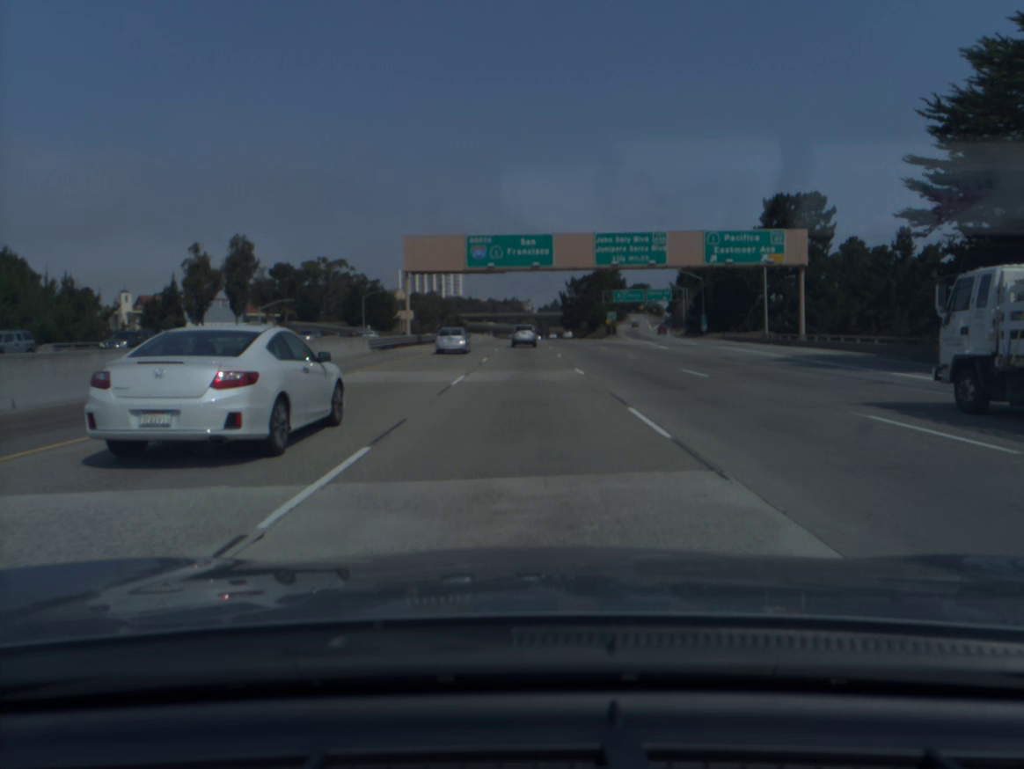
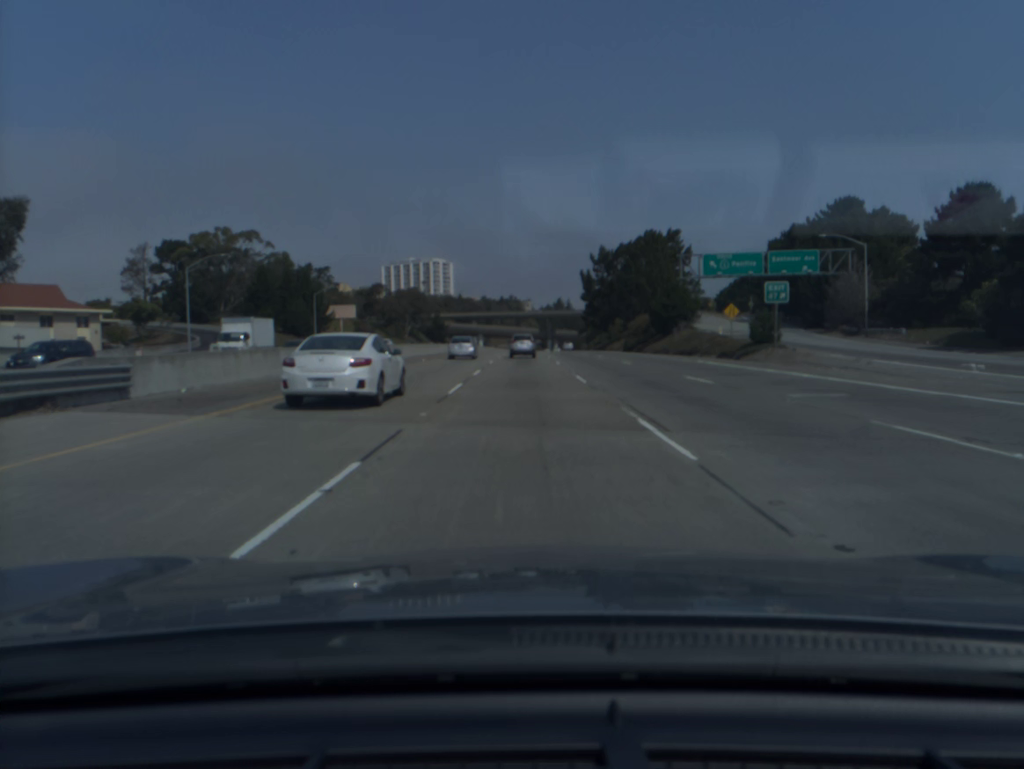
(0.0, +88.9) m; 0°
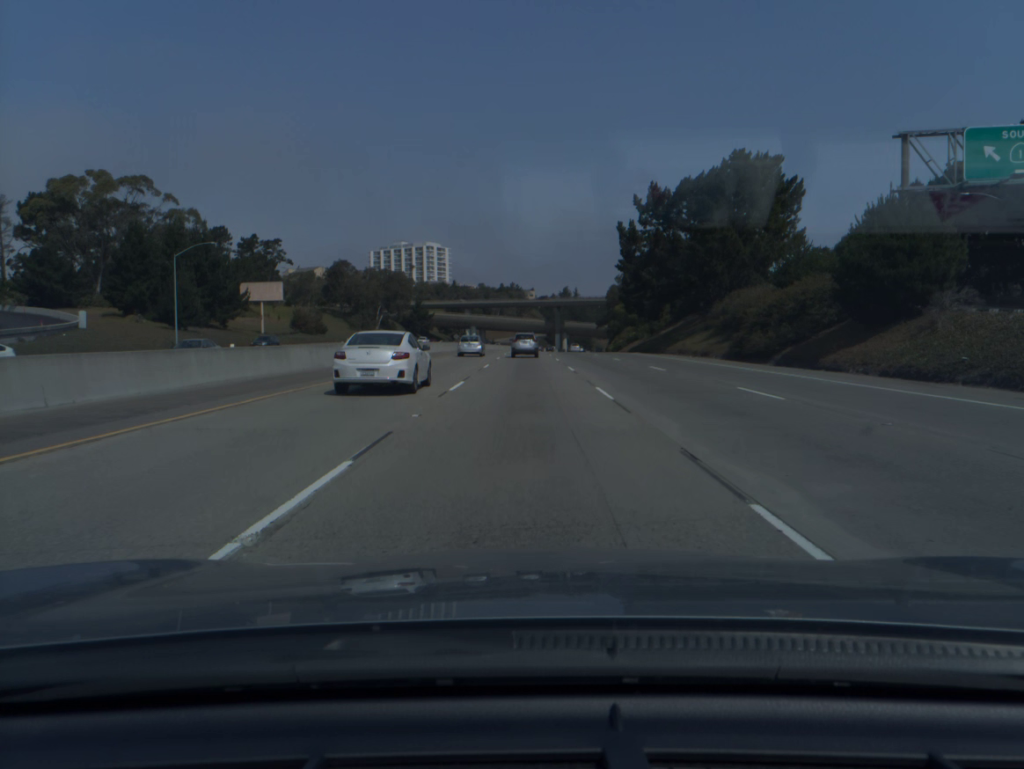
(-0.2, +52.3) m; 0°
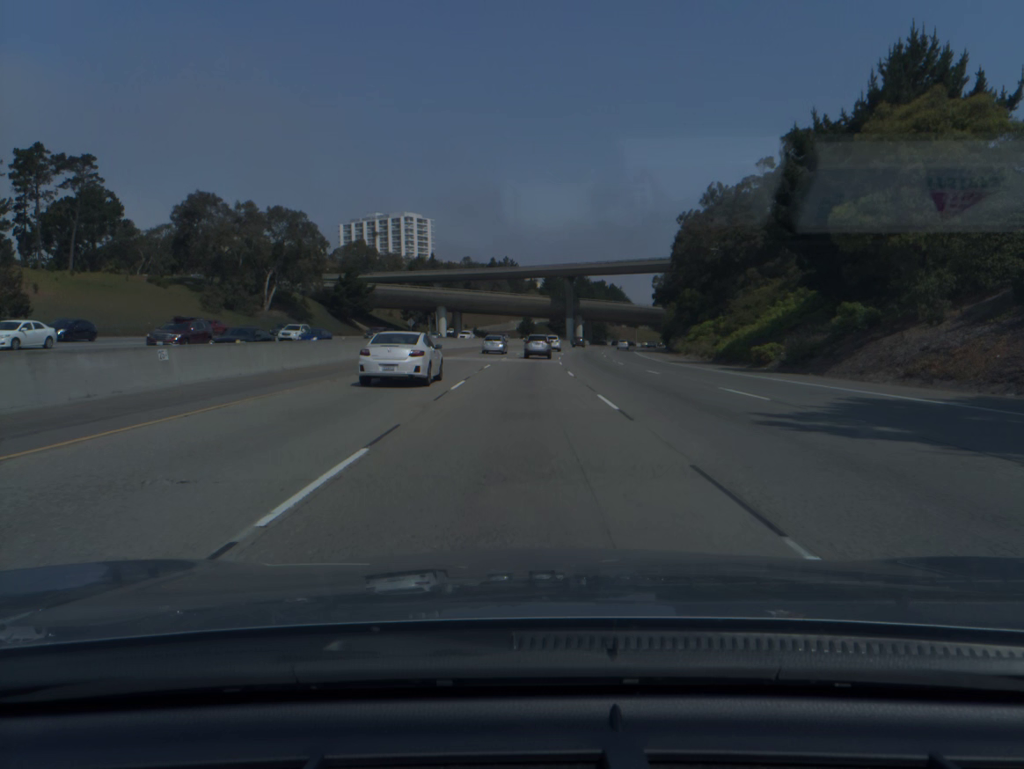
(+0.2, +86.9) m; 0°
